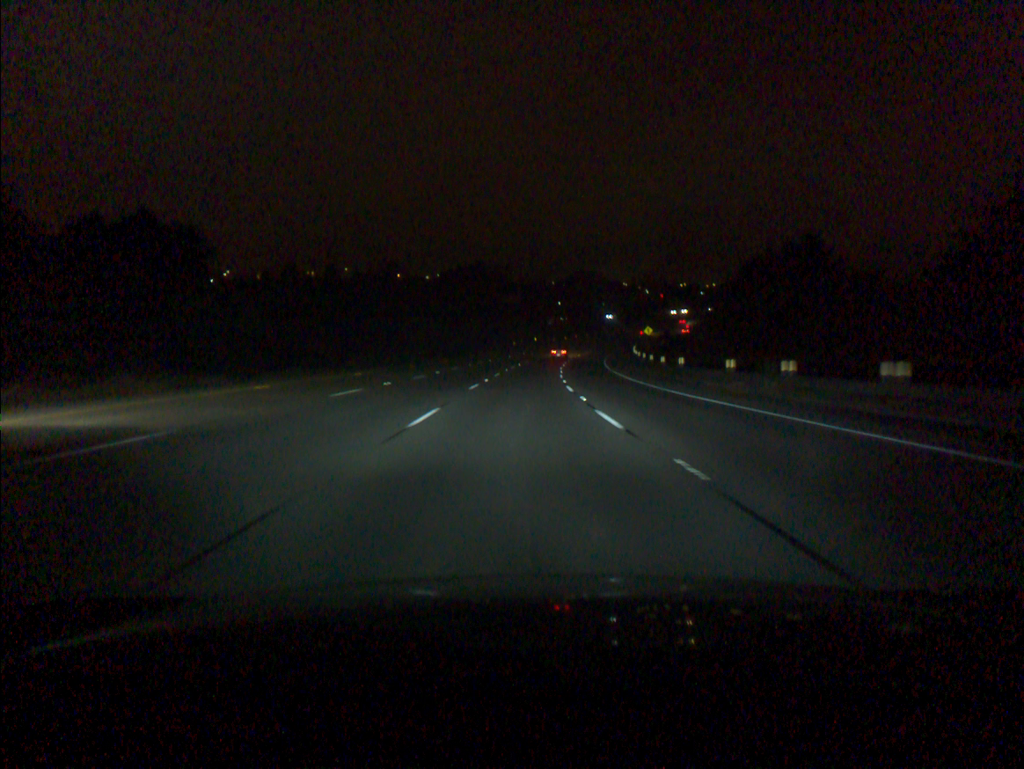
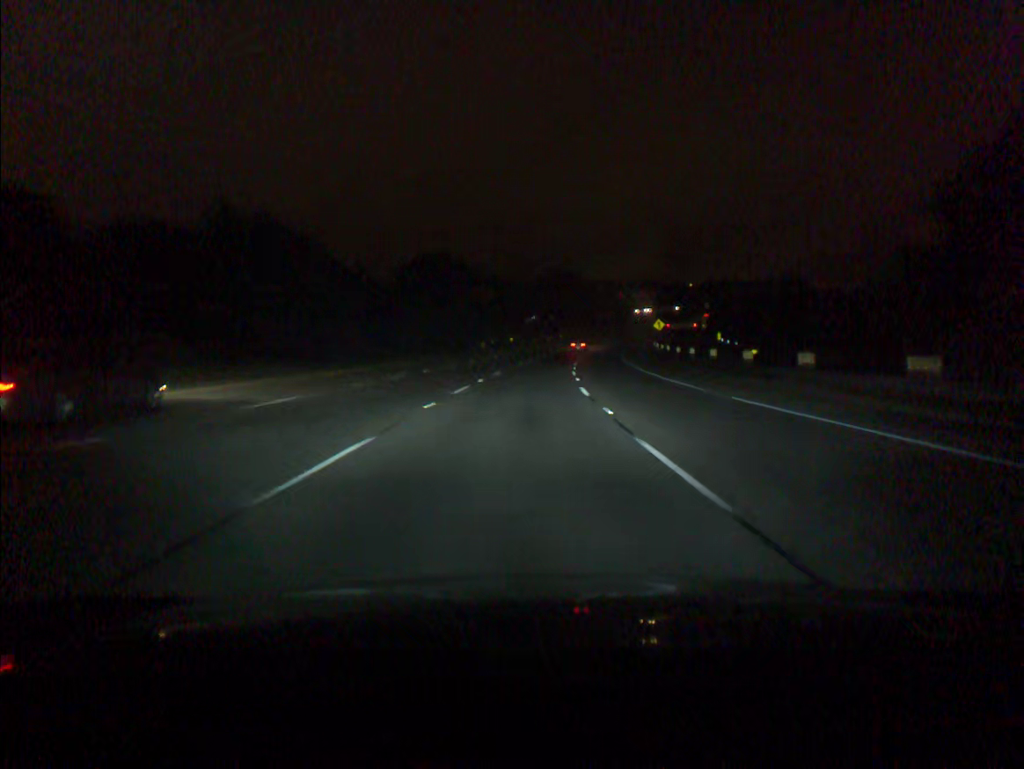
(+0.5, +36.5) m; +2°
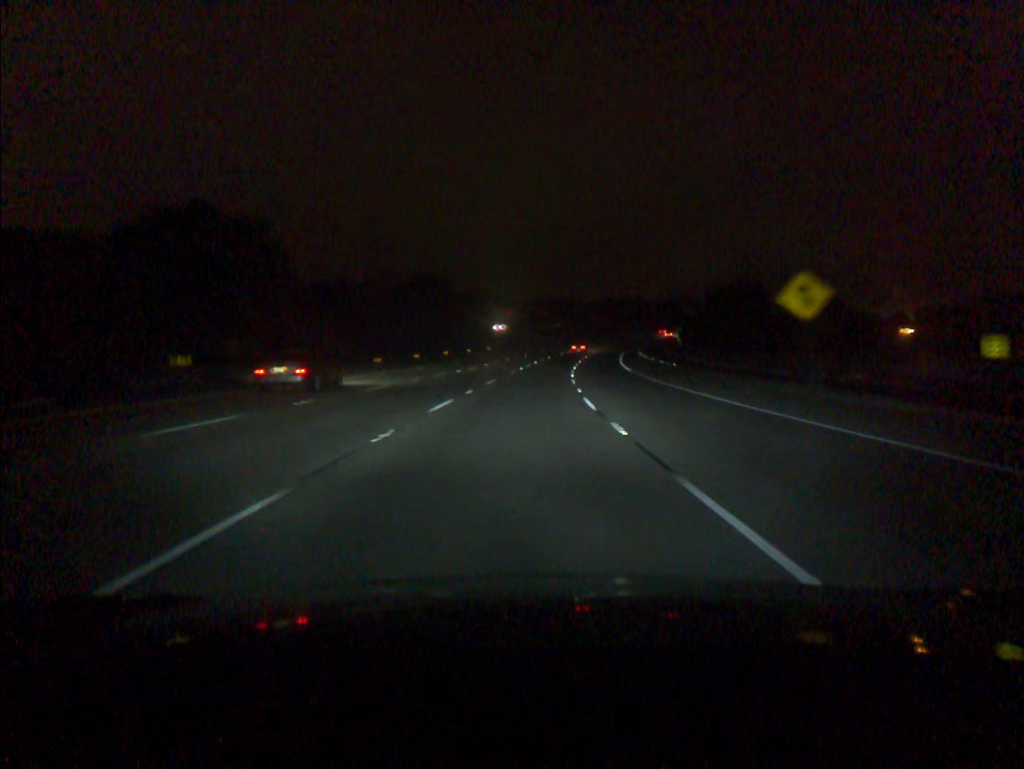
(+6.7, +90.4) m; +9°
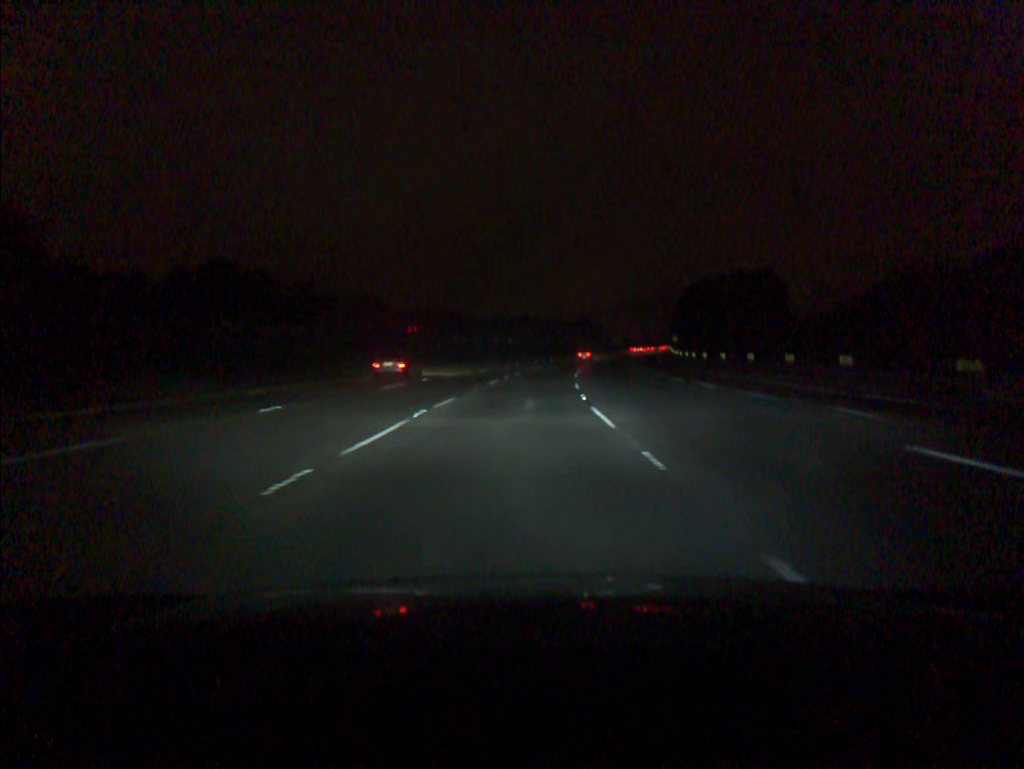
(+6.4, +89.6) m; +8°
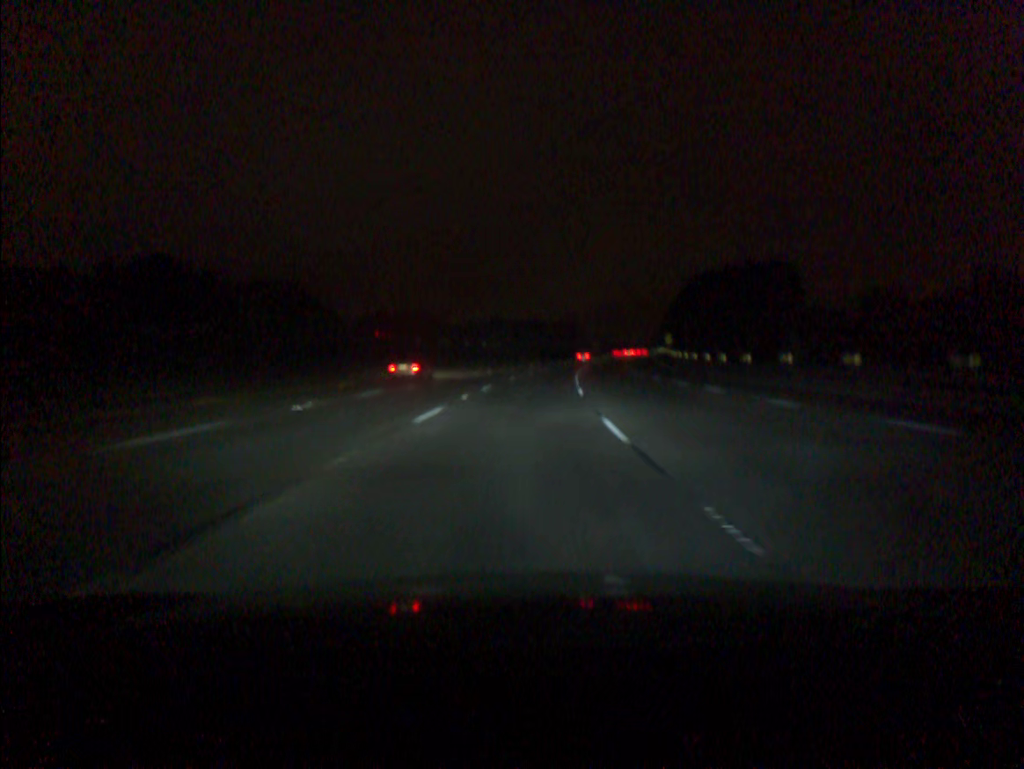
(+0.3, +18.0) m; +2°
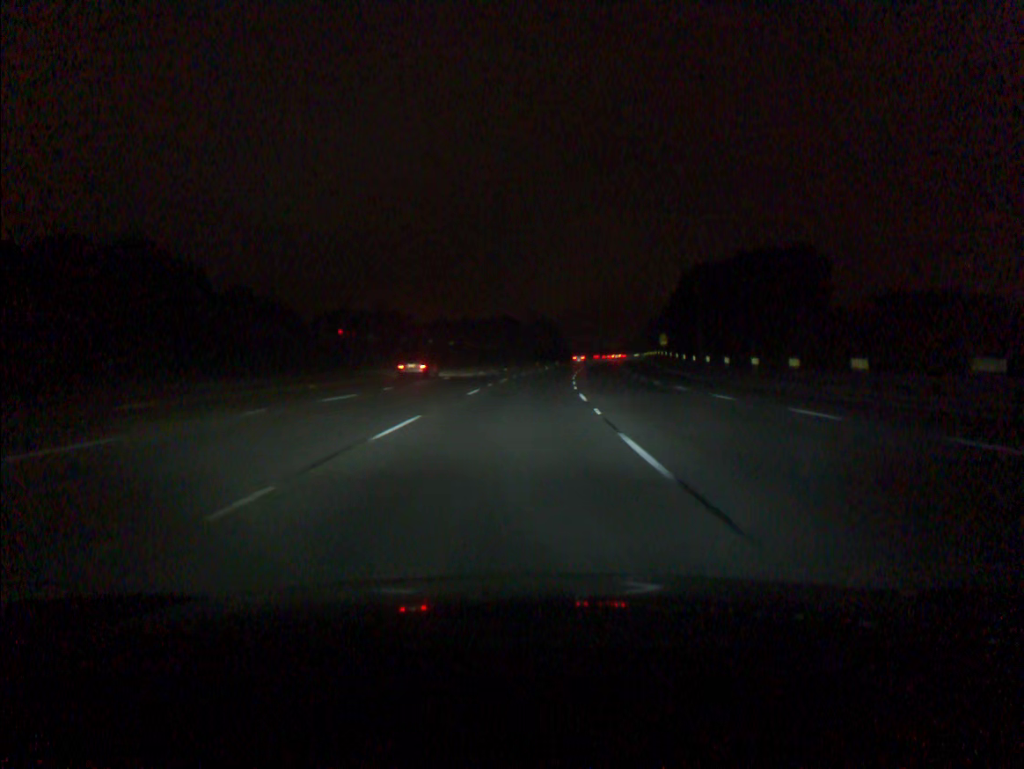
(+0.3, +18.0) m; +2°
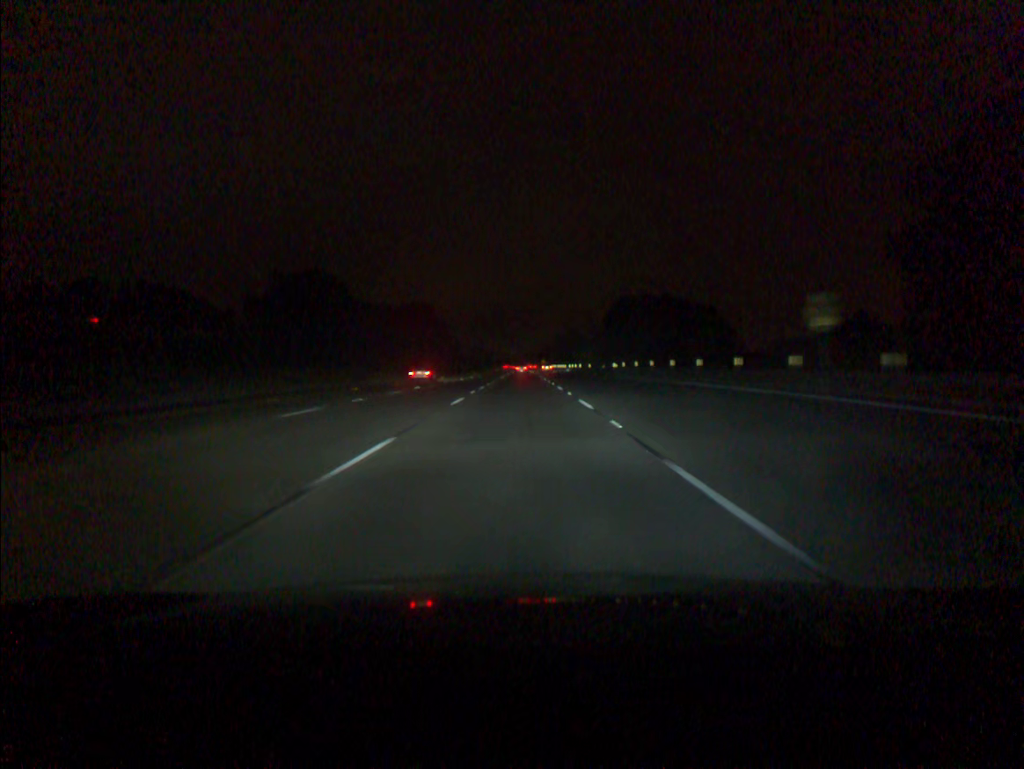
(+6.4, +90.4) m; +8°
